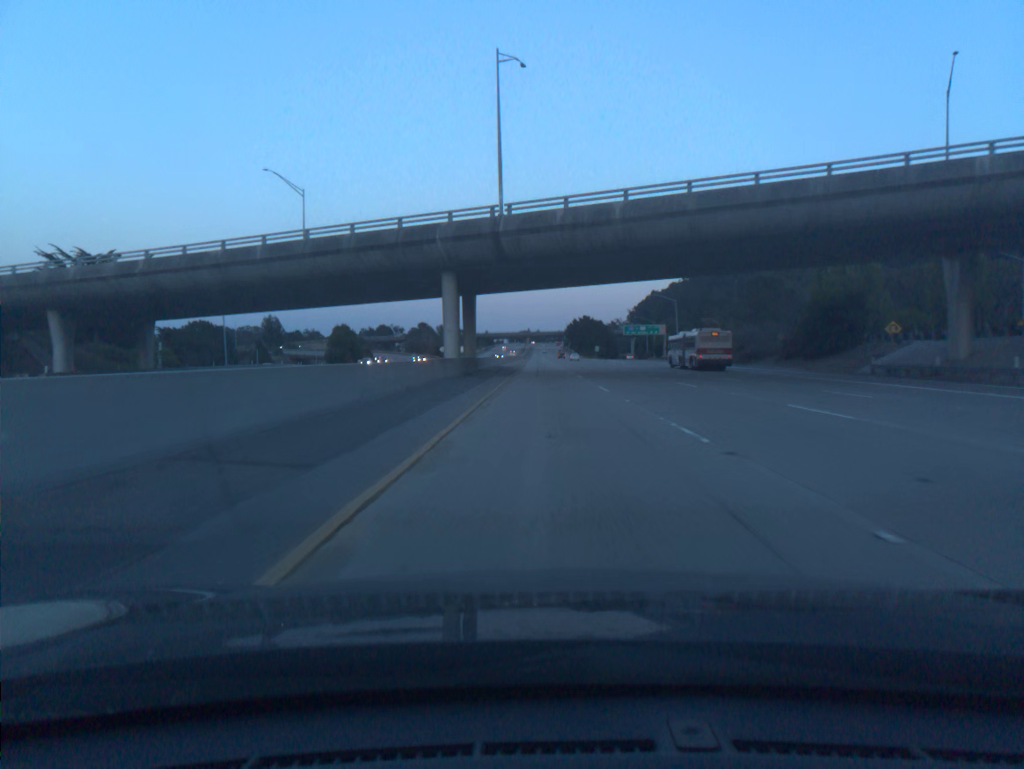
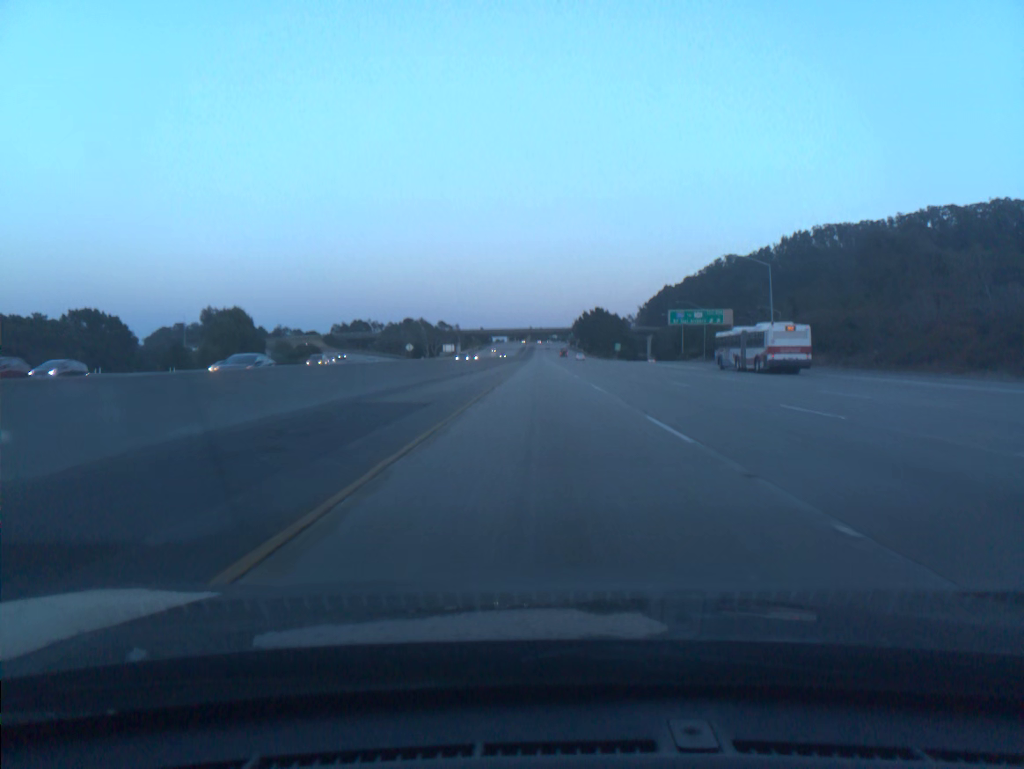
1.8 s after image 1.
(0.0, +59.3) m; 0°
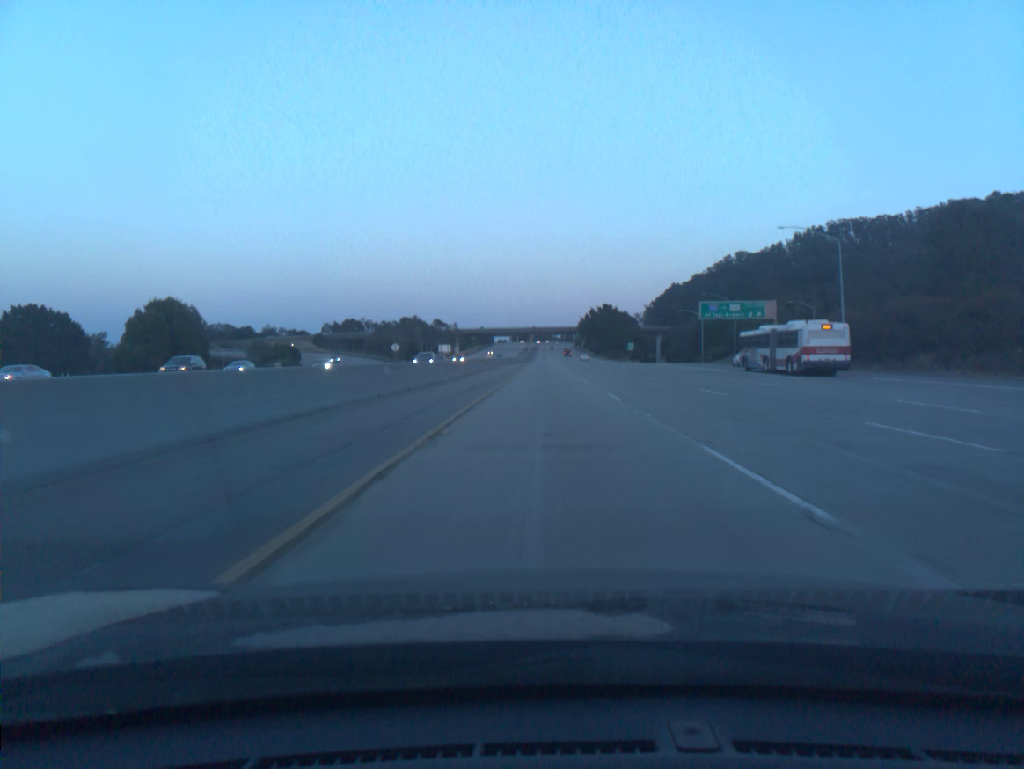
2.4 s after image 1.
(0.0, +19.8) m; 0°
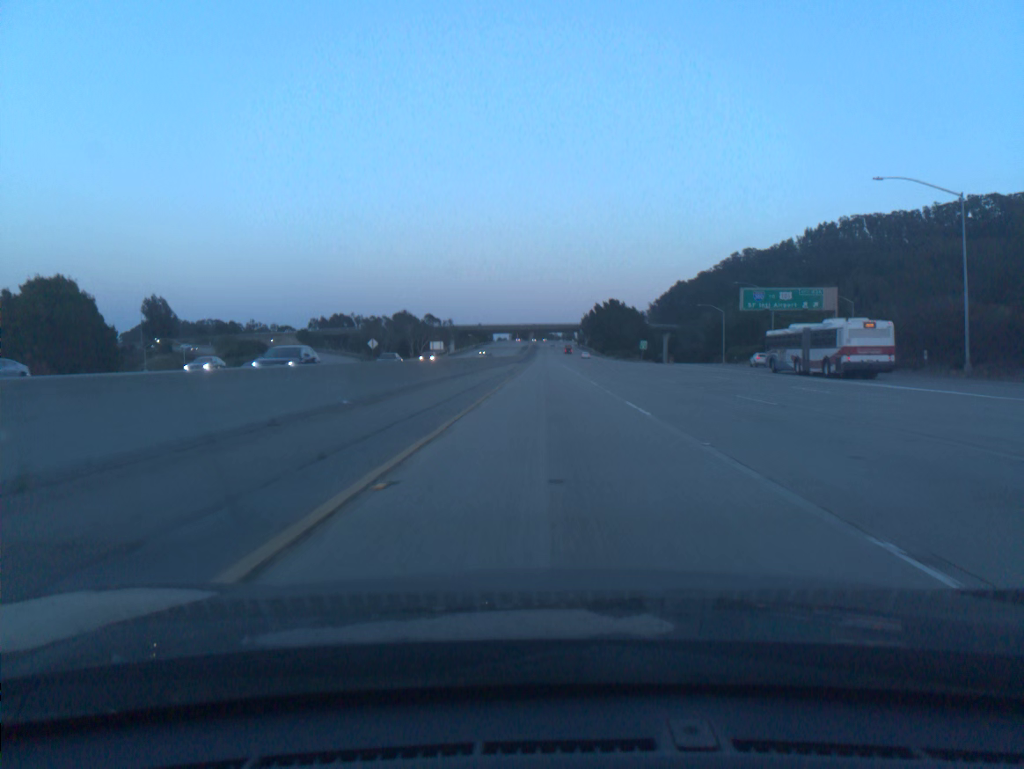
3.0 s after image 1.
(0.0, +19.7) m; 0°
